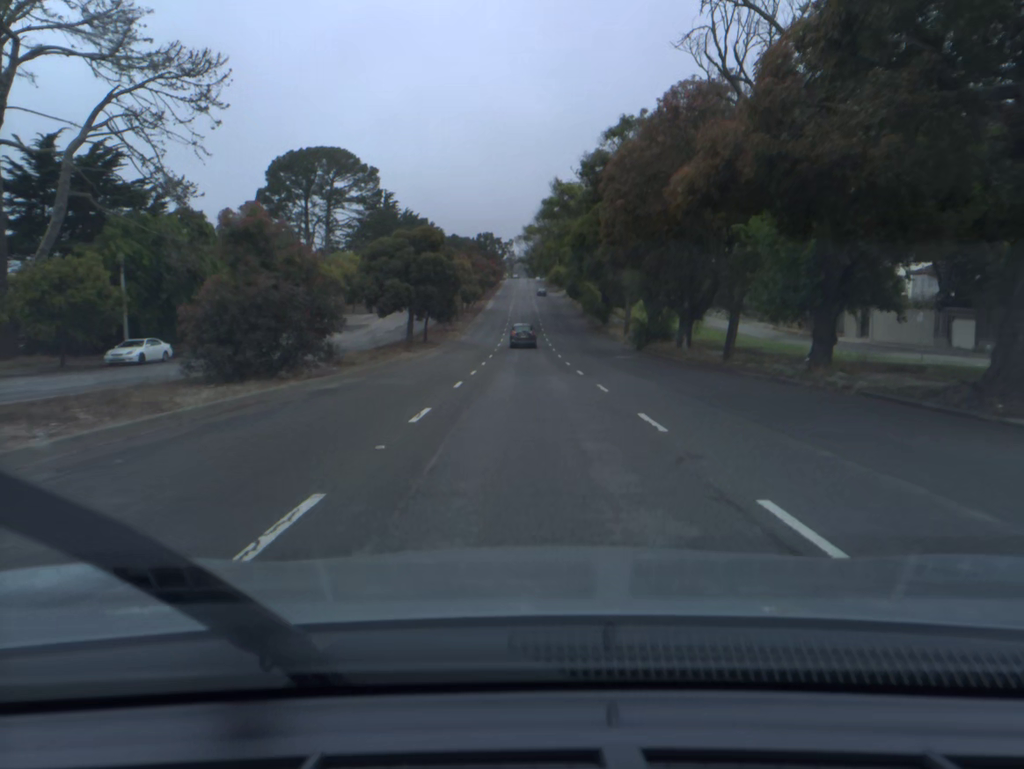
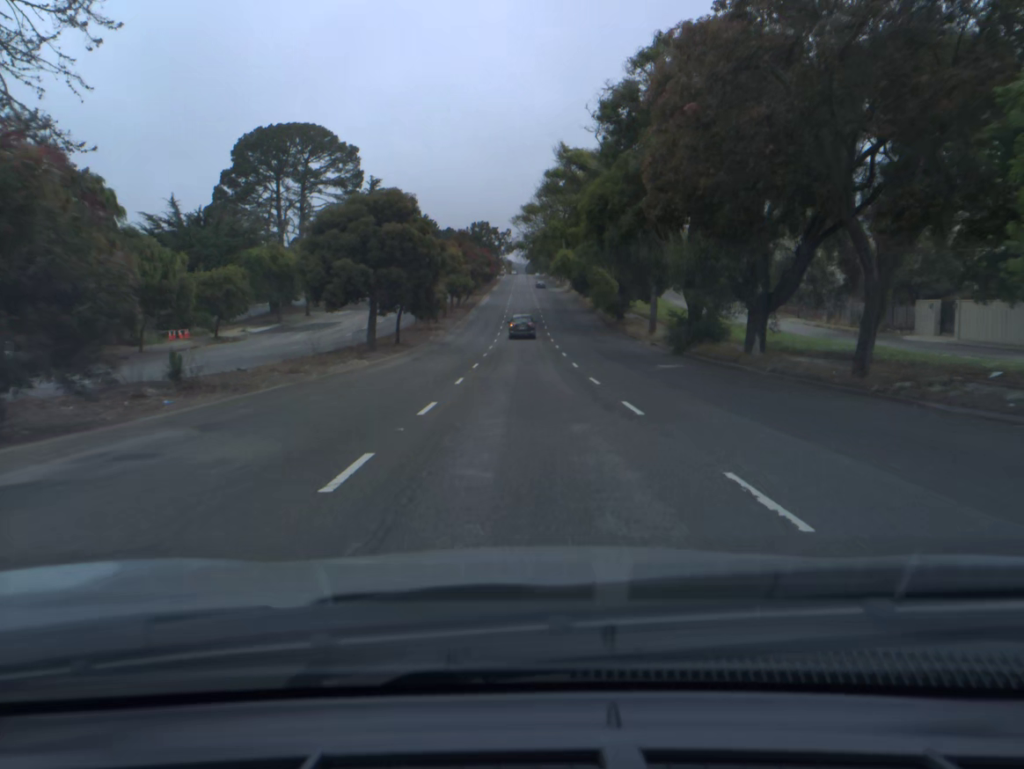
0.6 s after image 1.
(0.0, +12.8) m; 0°
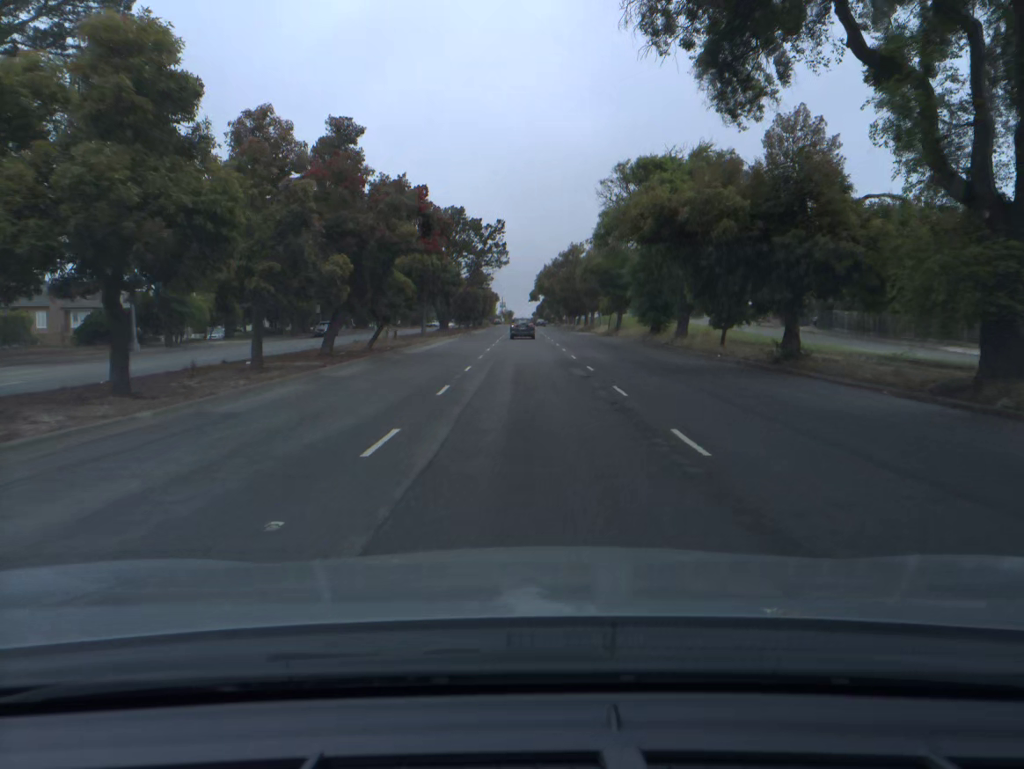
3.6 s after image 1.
(0.0, +62.7) m; 0°
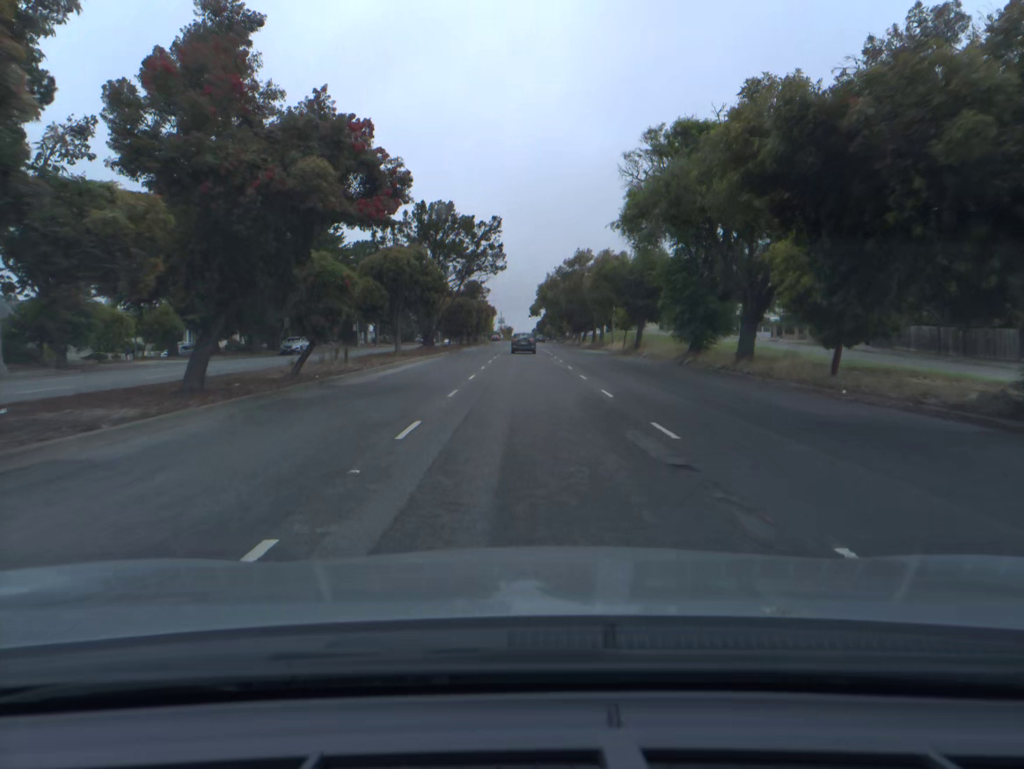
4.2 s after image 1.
(0.0, +12.2) m; 0°
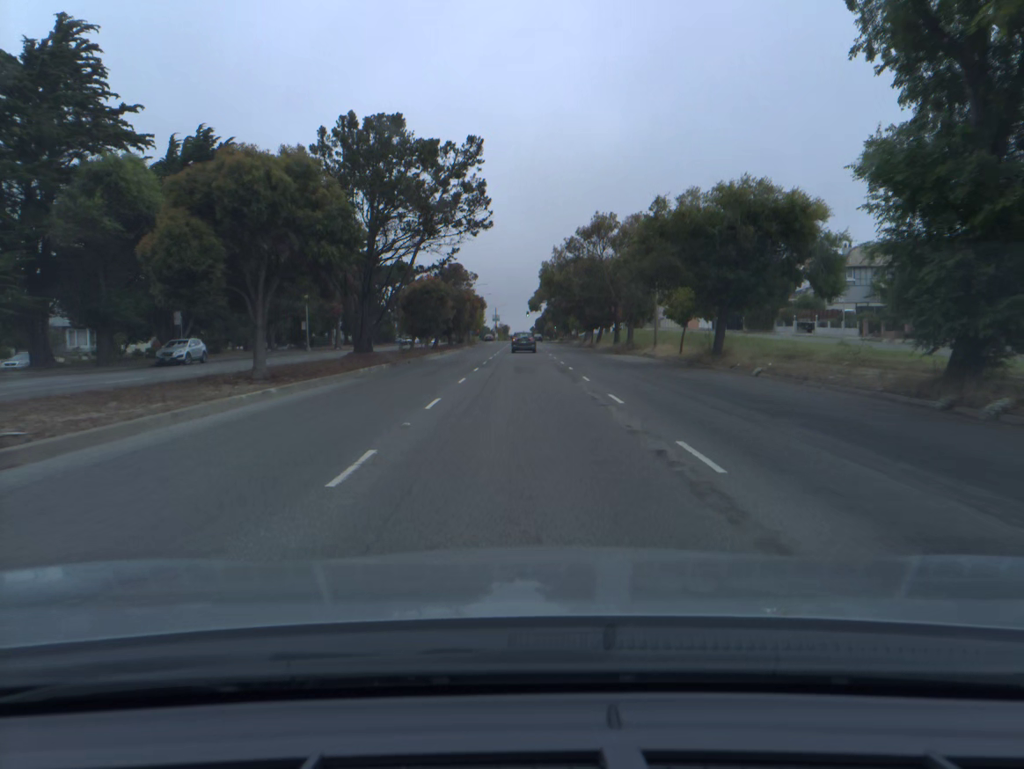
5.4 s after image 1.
(0.0, +24.6) m; 0°
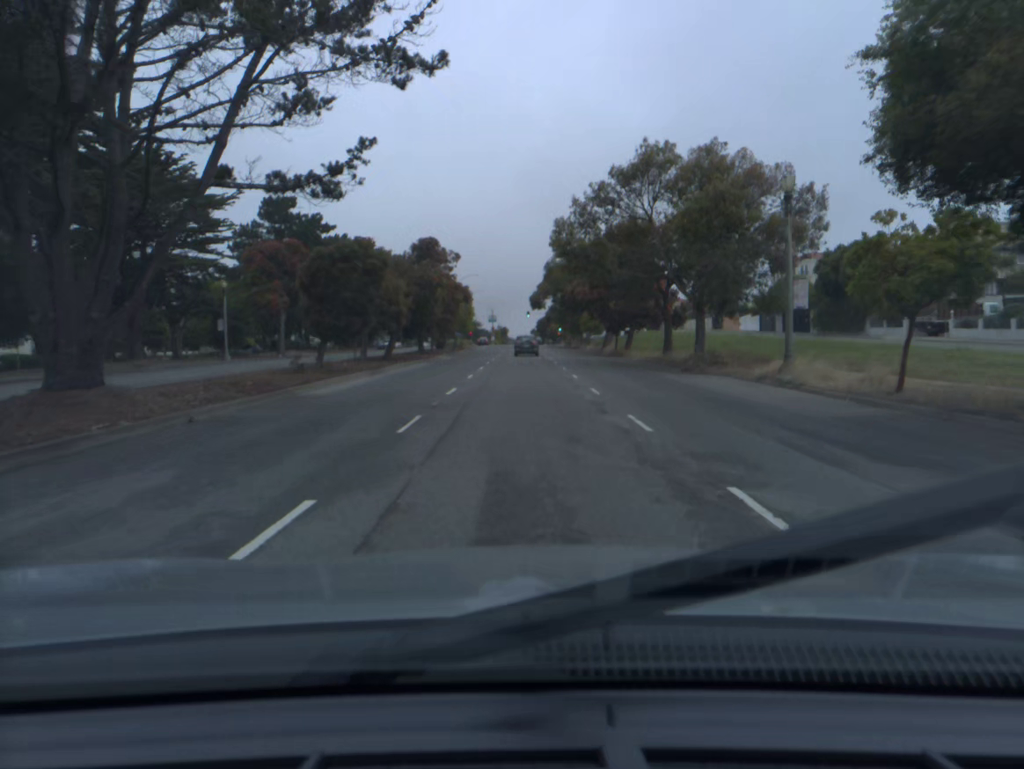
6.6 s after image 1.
(0.0, +24.6) m; 0°
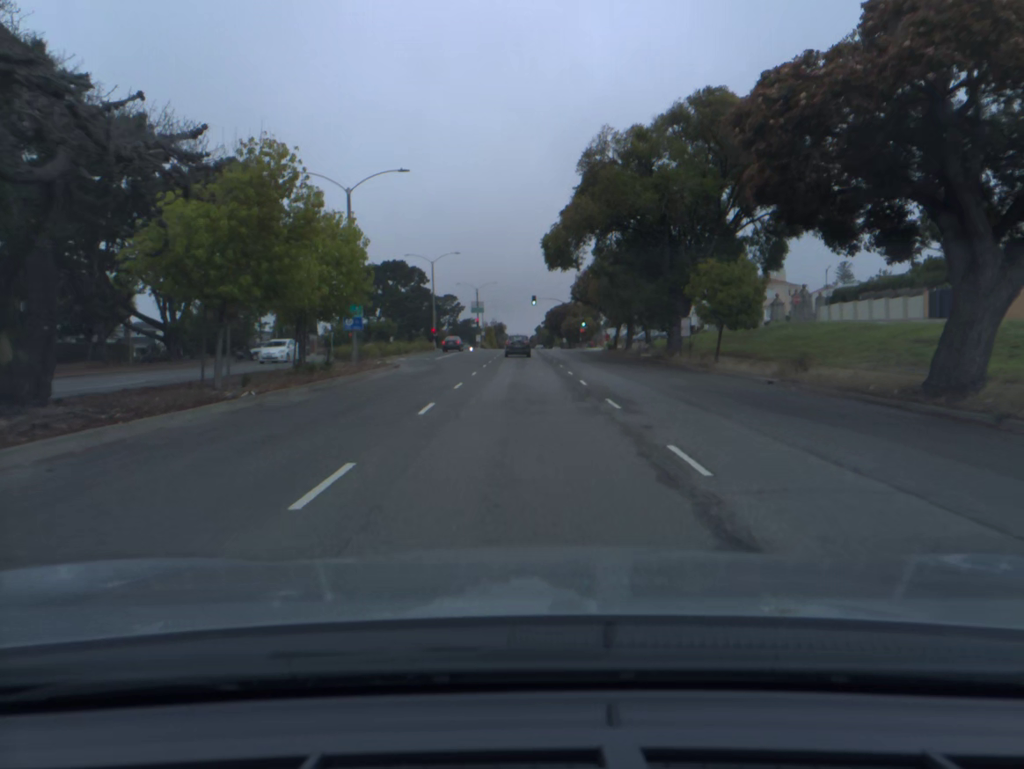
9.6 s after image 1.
(-0.1, +62.5) m; 0°
